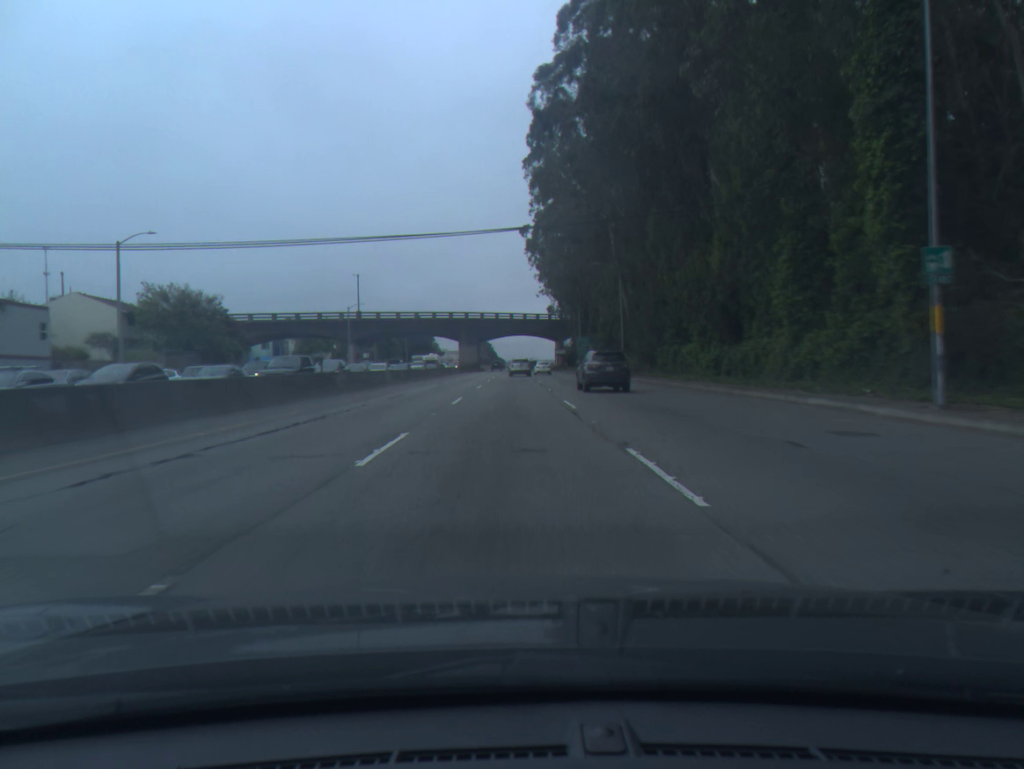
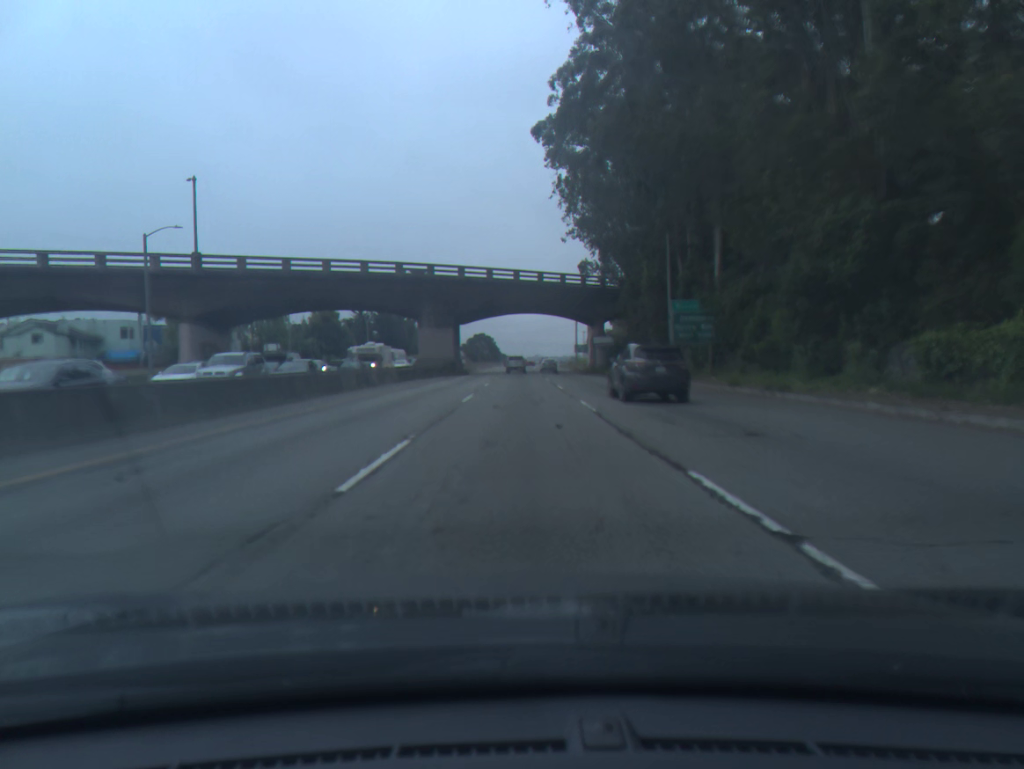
(-0.7, +60.7) m; 0°
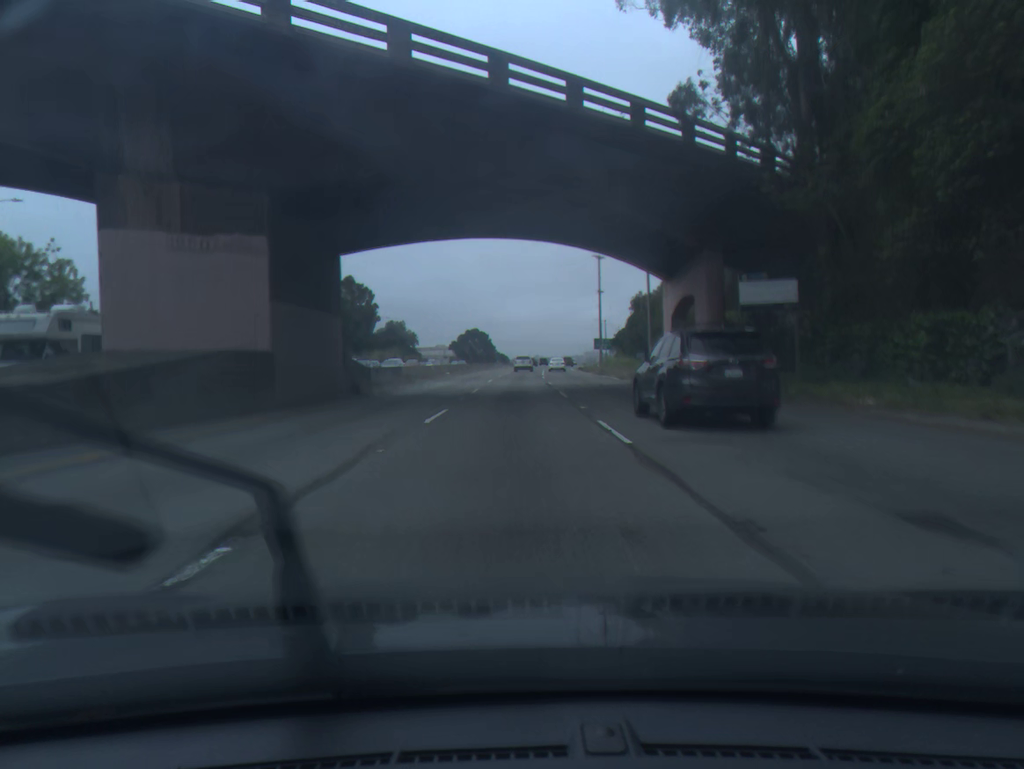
(+0.1, +51.8) m; 0°
